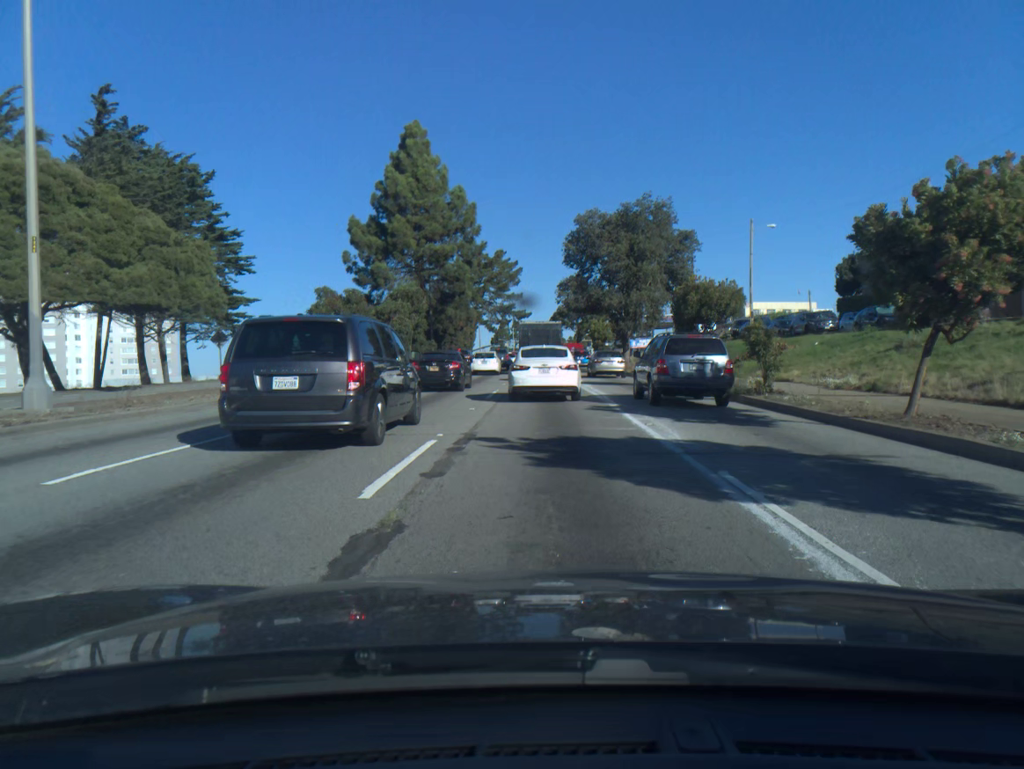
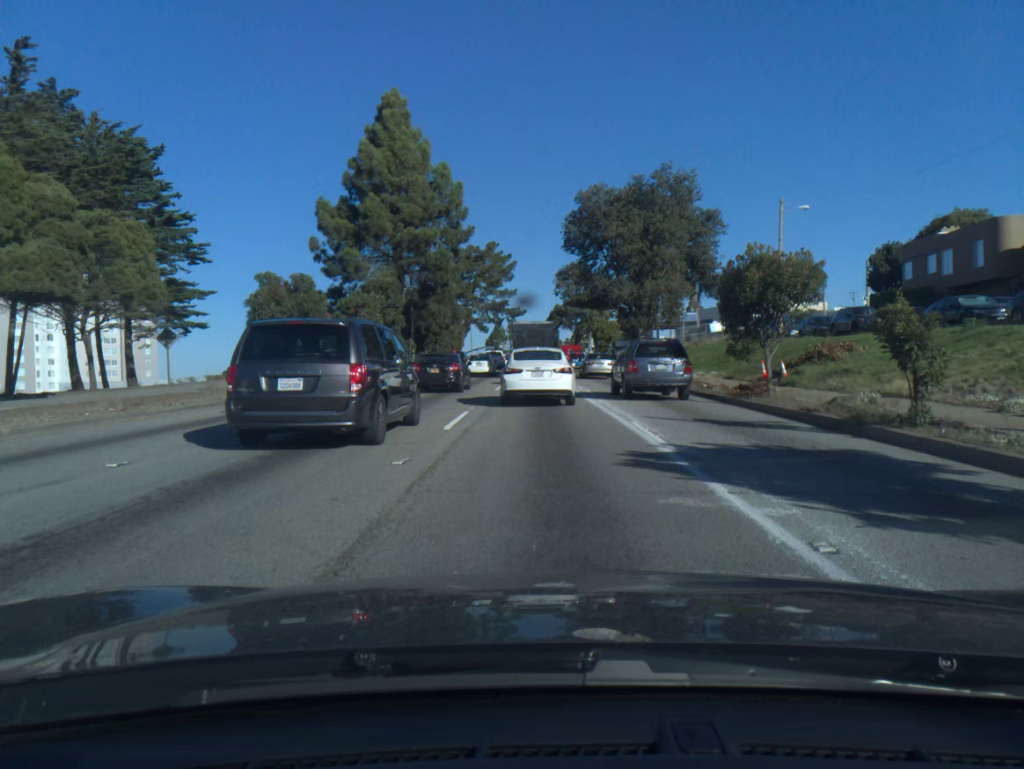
(0.0, +8.3) m; 0°
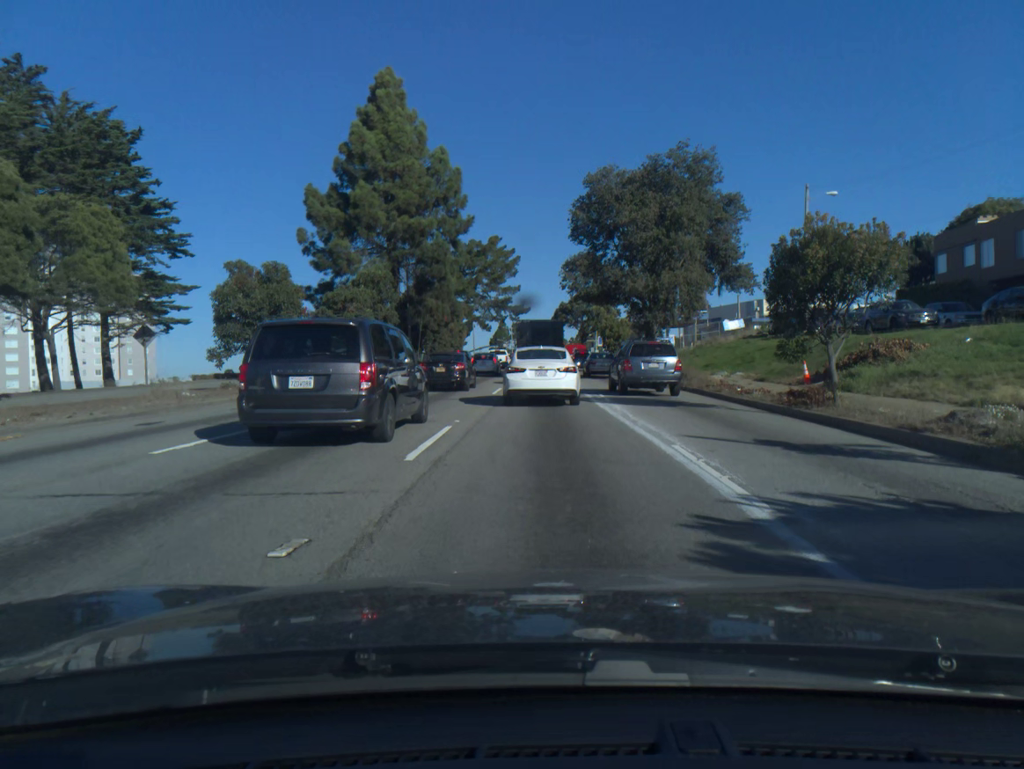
(0.0, +4.1) m; 0°
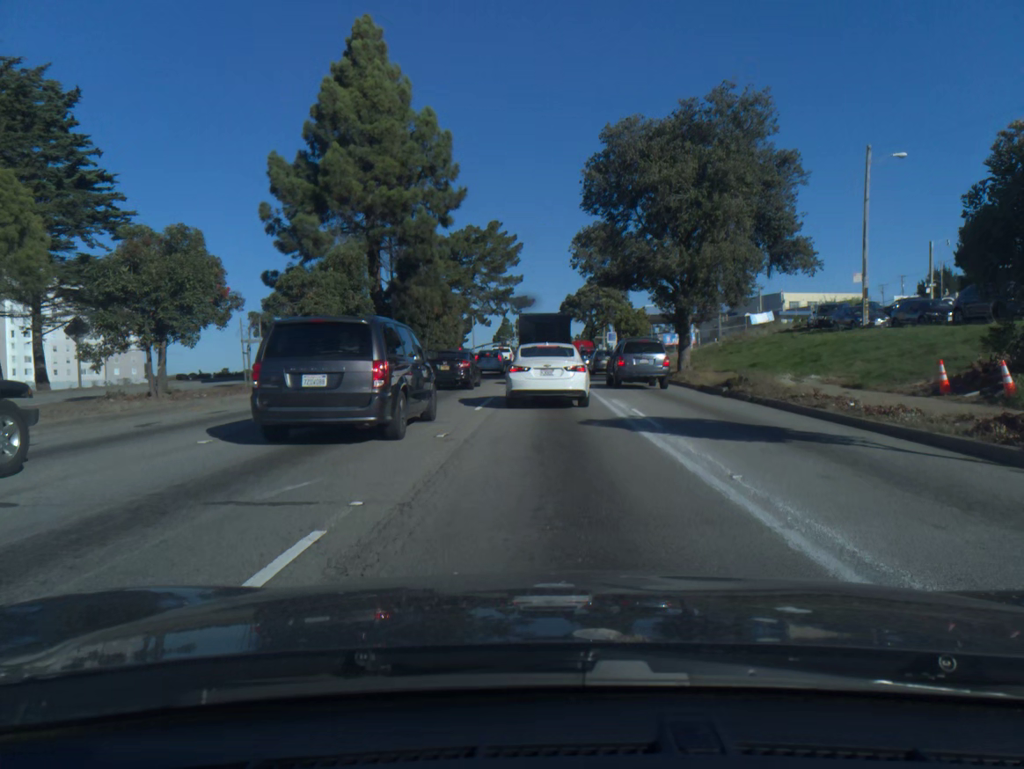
(0.0, +8.0) m; 0°
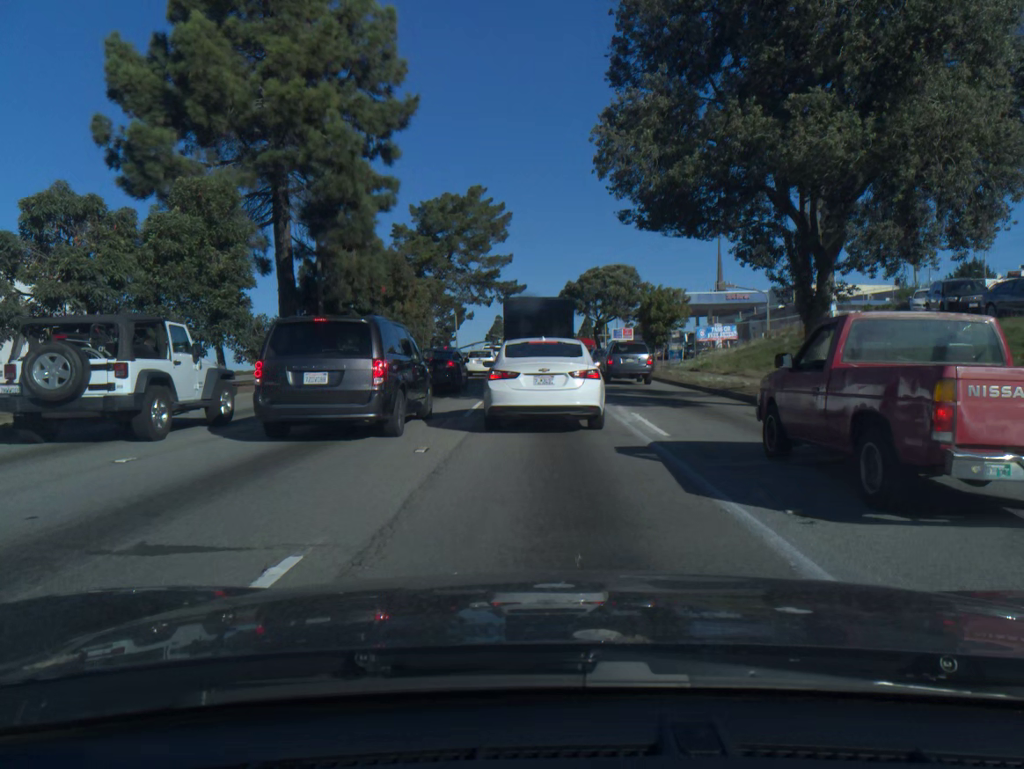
(0.0, +16.7) m; 0°
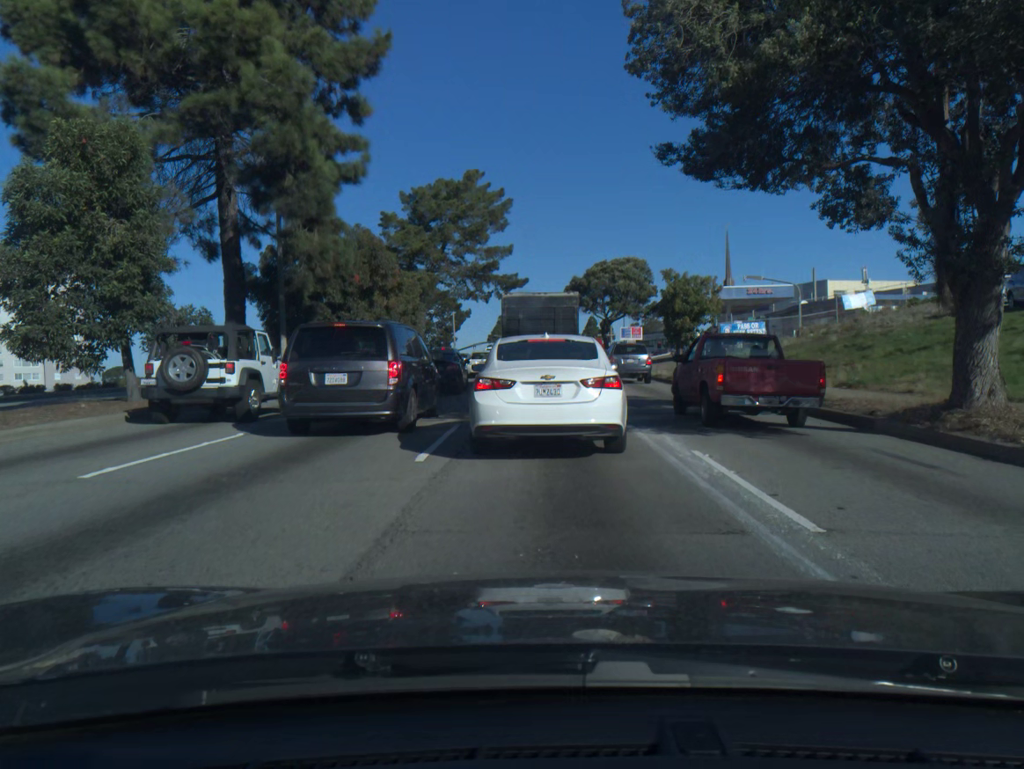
(0.0, +6.1) m; -1°
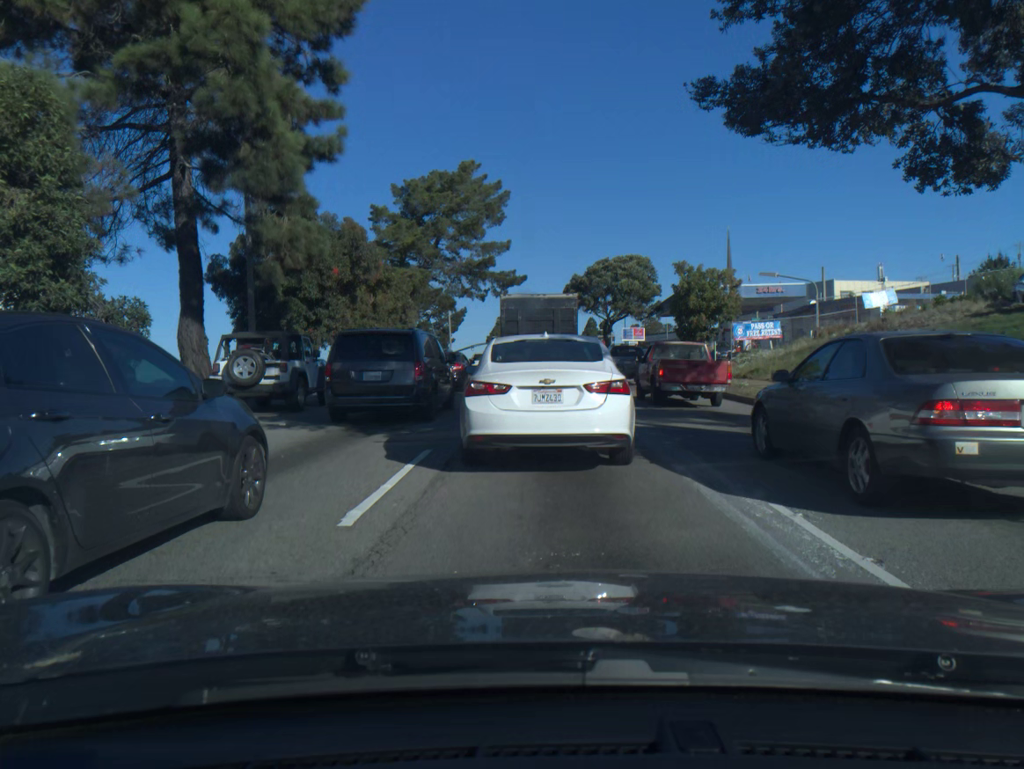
(0.0, +3.4) m; 0°
